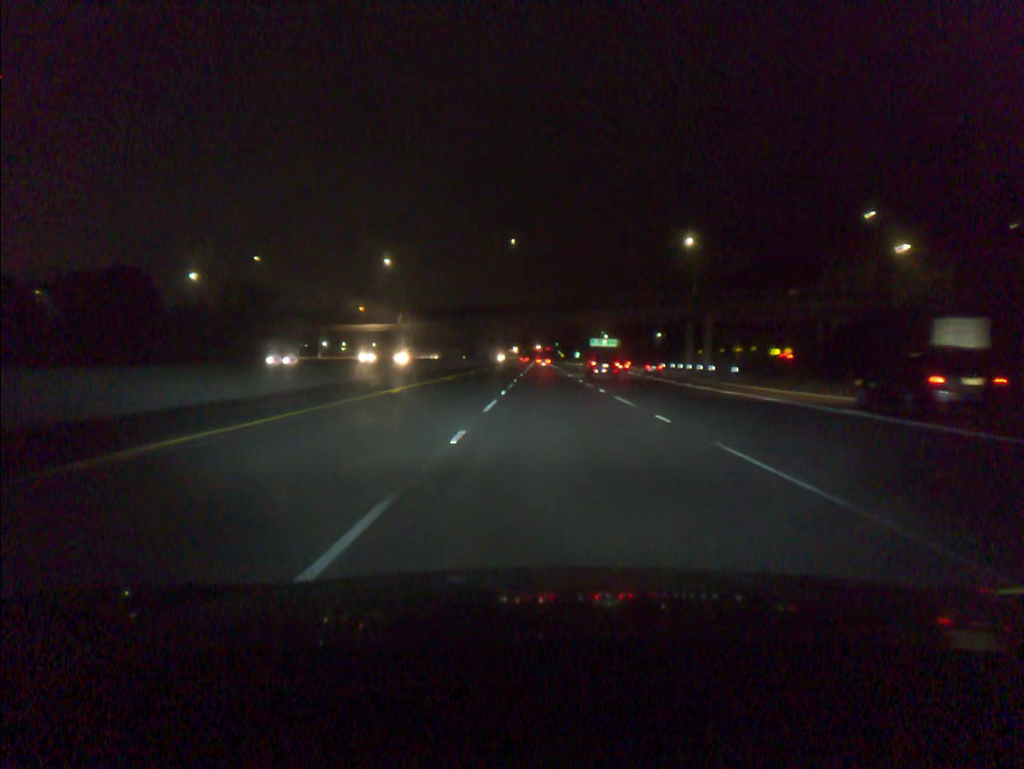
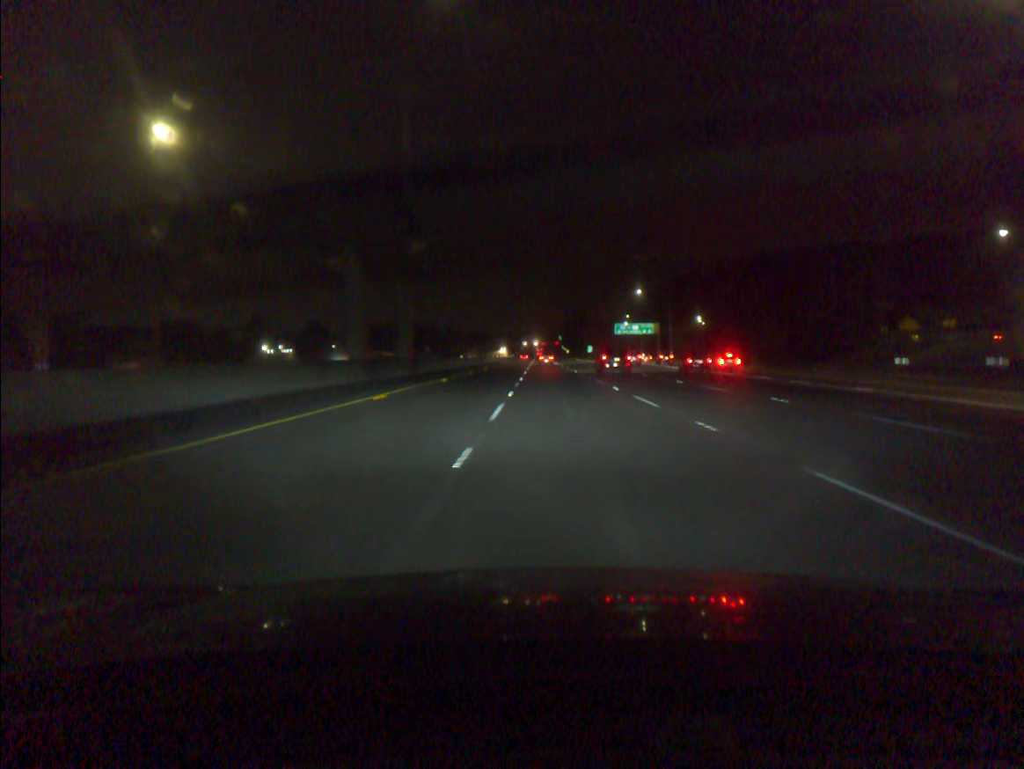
(-0.5, +76.8) m; 0°
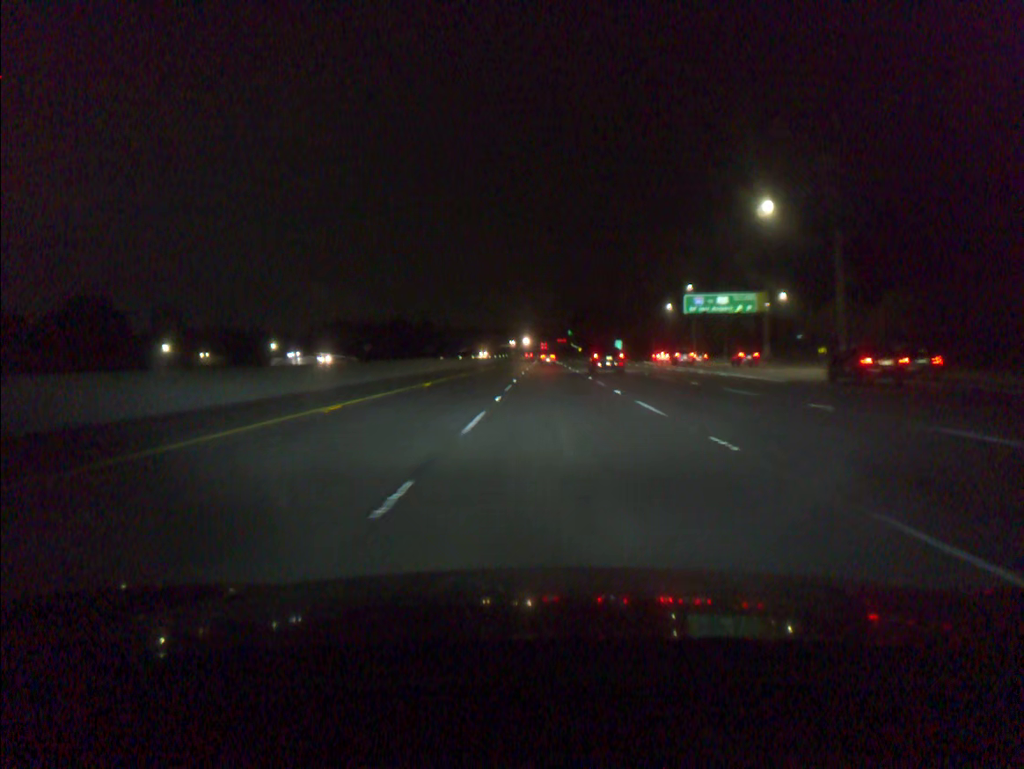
(+0.1, +76.9) m; 0°
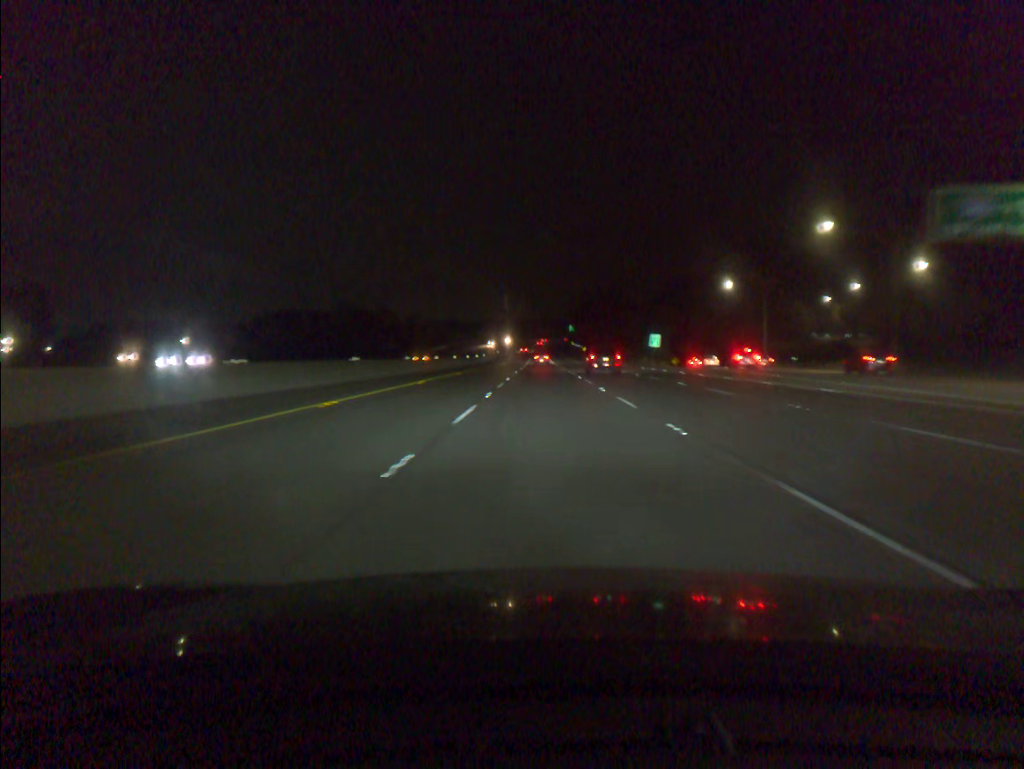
(+0.3, +57.5) m; 0°
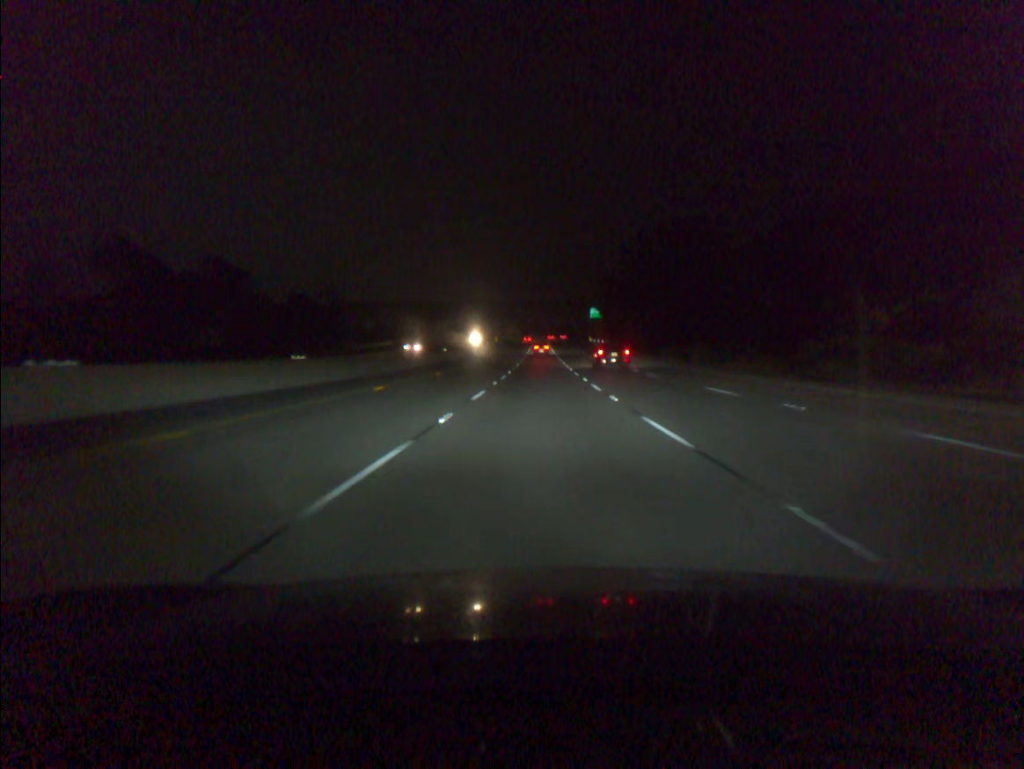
(0.0, +95.6) m; 0°
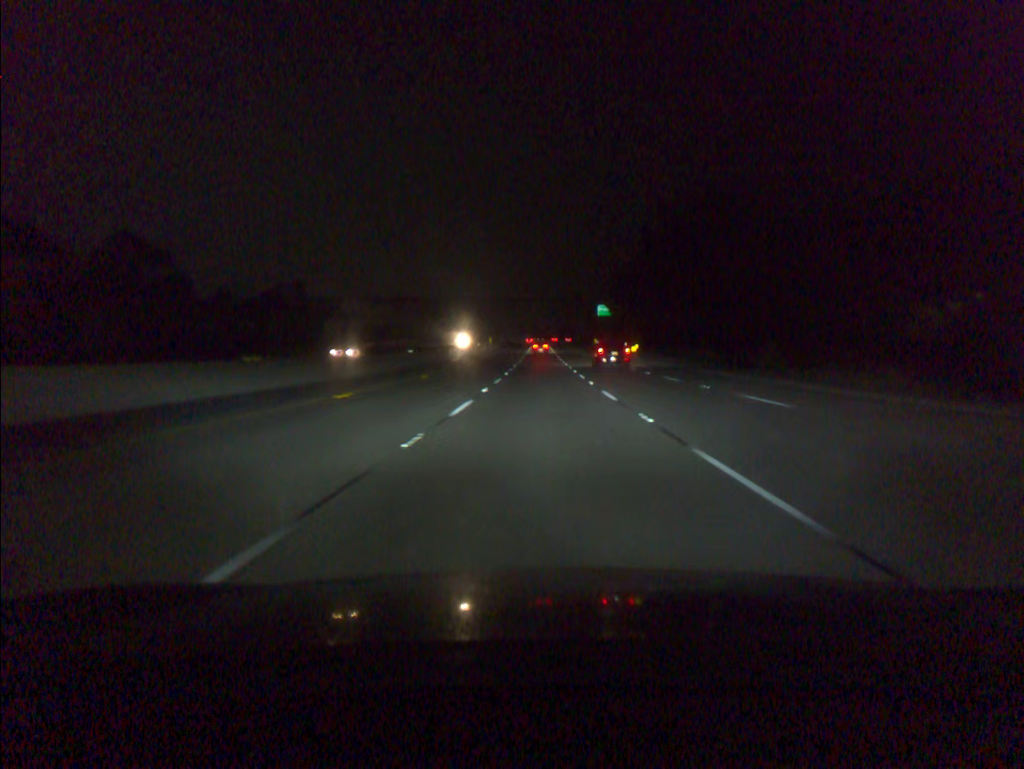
(0.0, +19.1) m; 0°
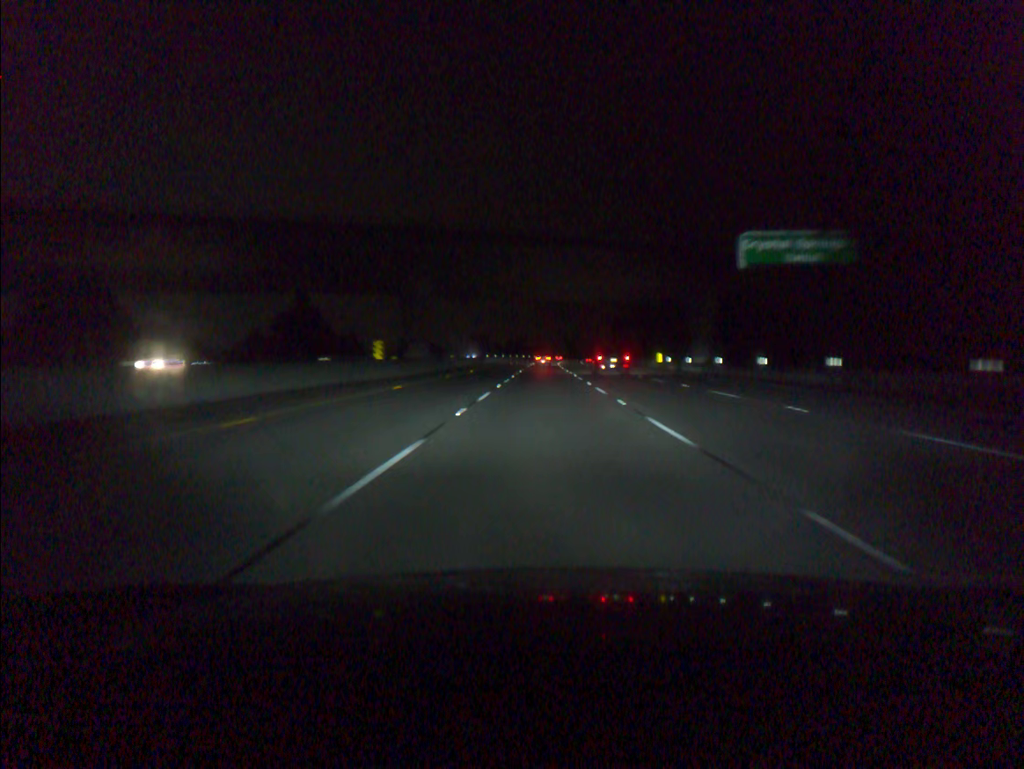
(0.0, +94.8) m; 0°
